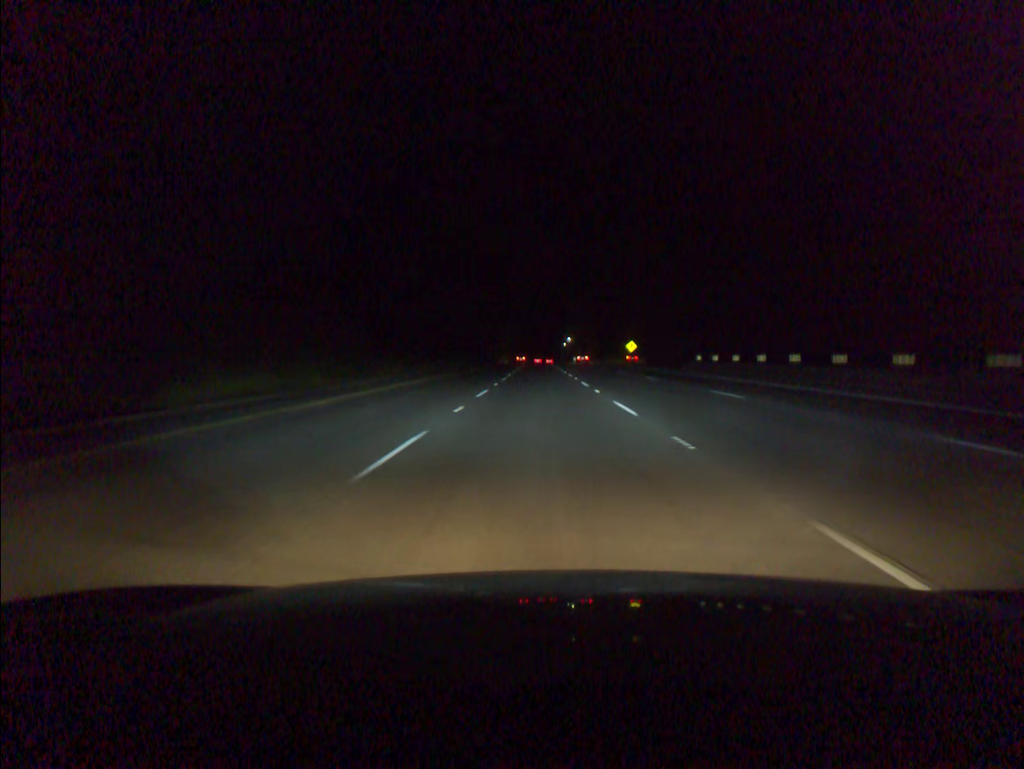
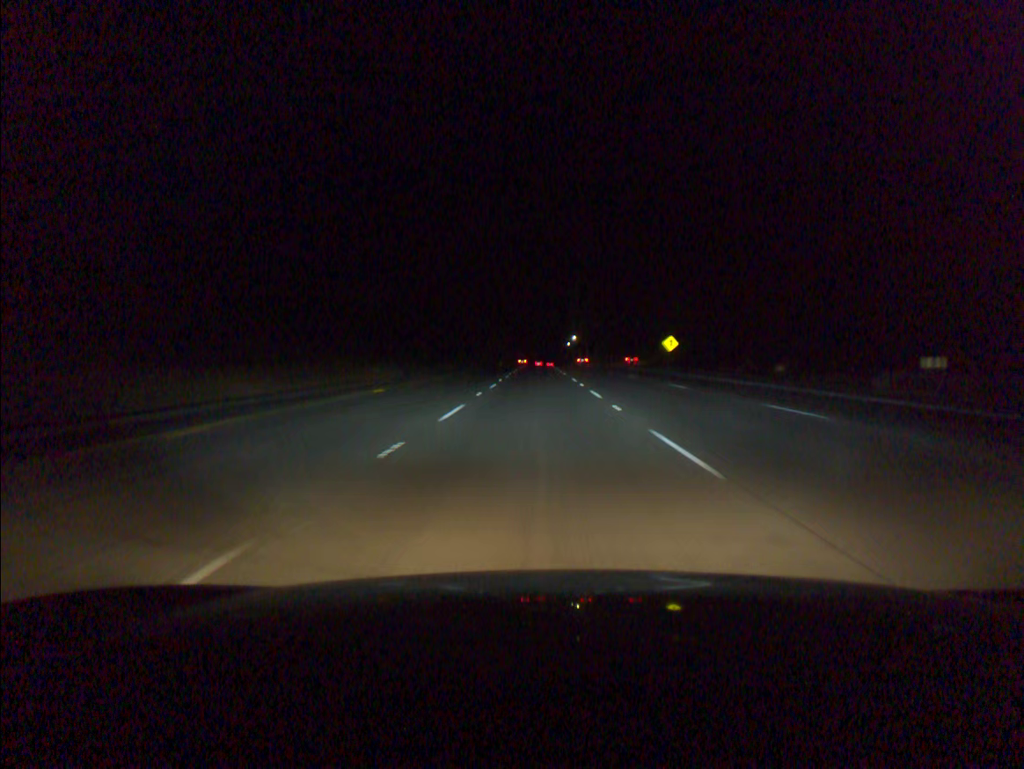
(0.0, +36.6) m; 0°
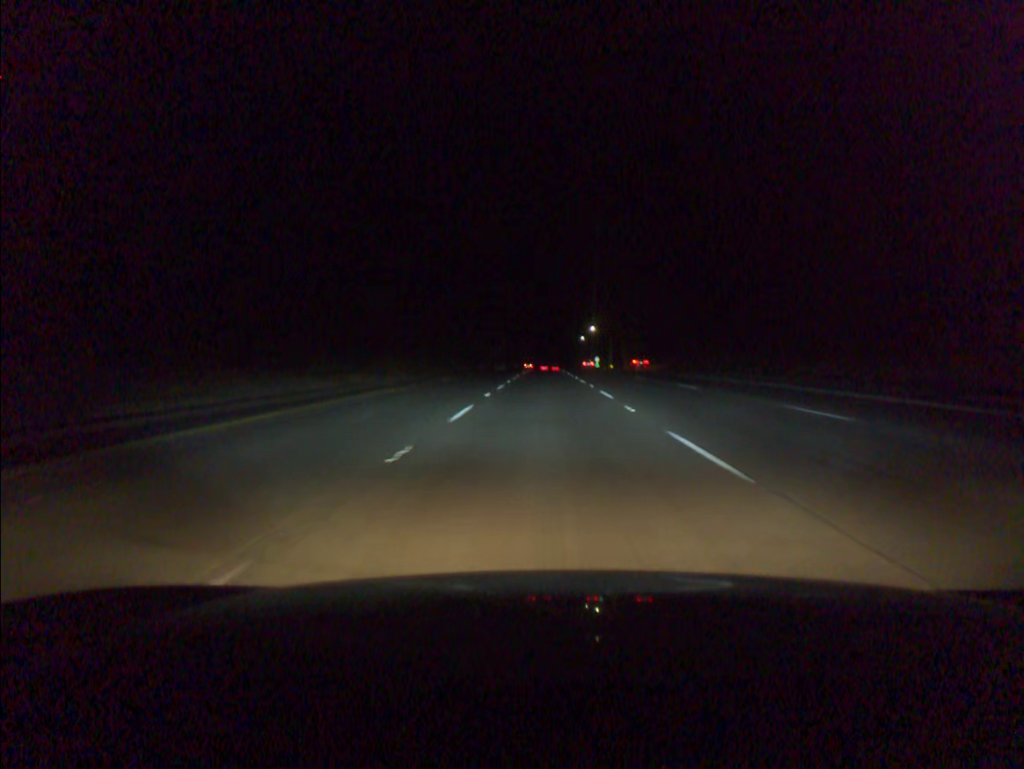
(-0.3, +73.3) m; 0°
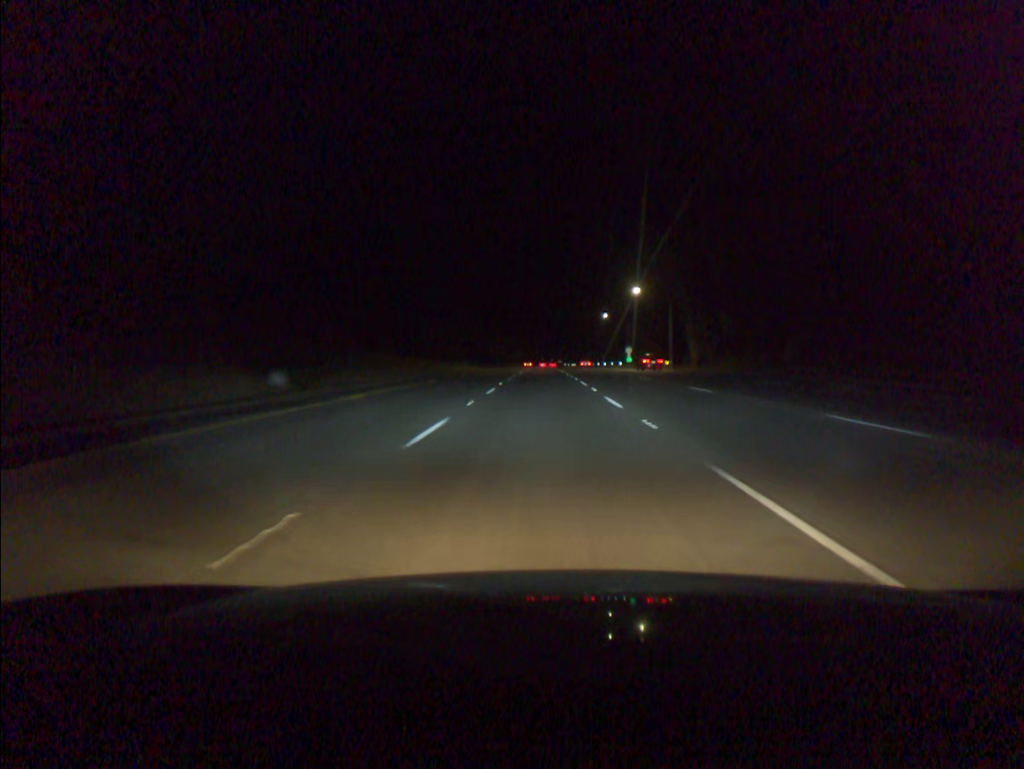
(+0.4, +91.8) m; 0°
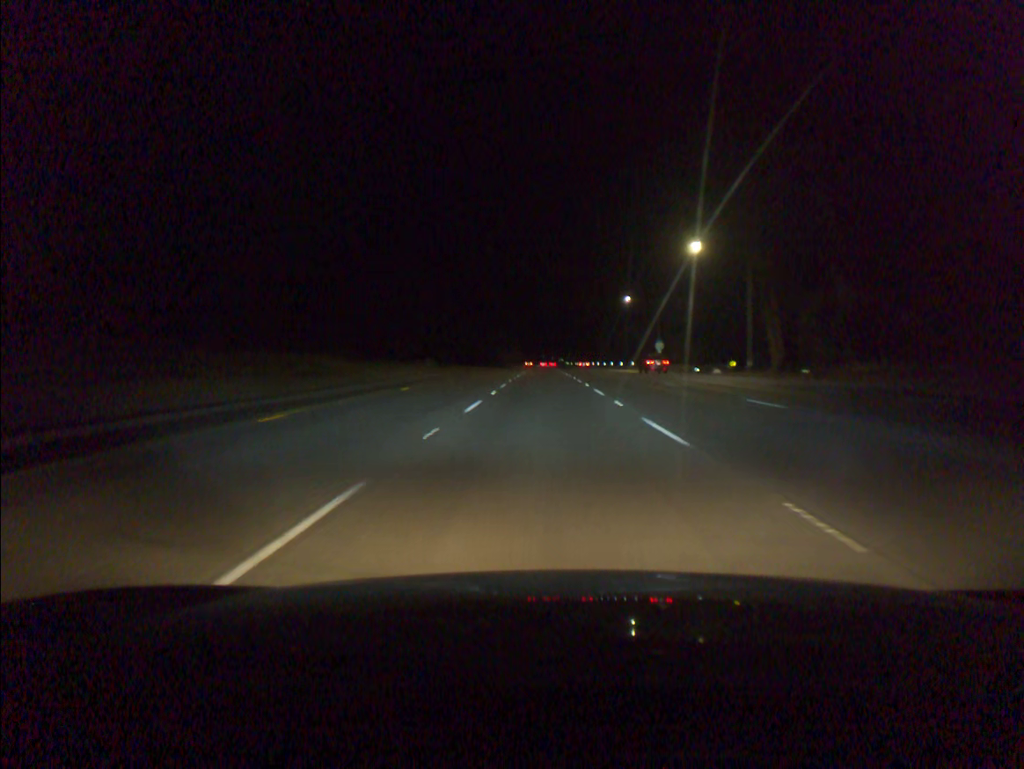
(0.0, +36.8) m; 0°
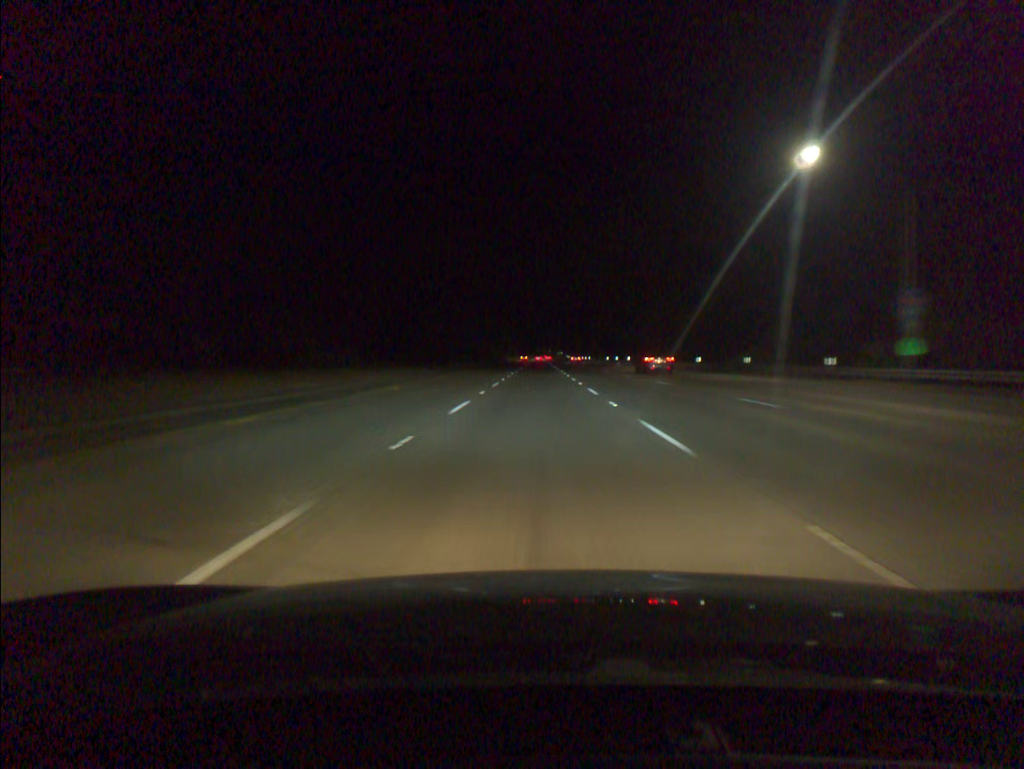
(+0.2, +73.8) m; 0°
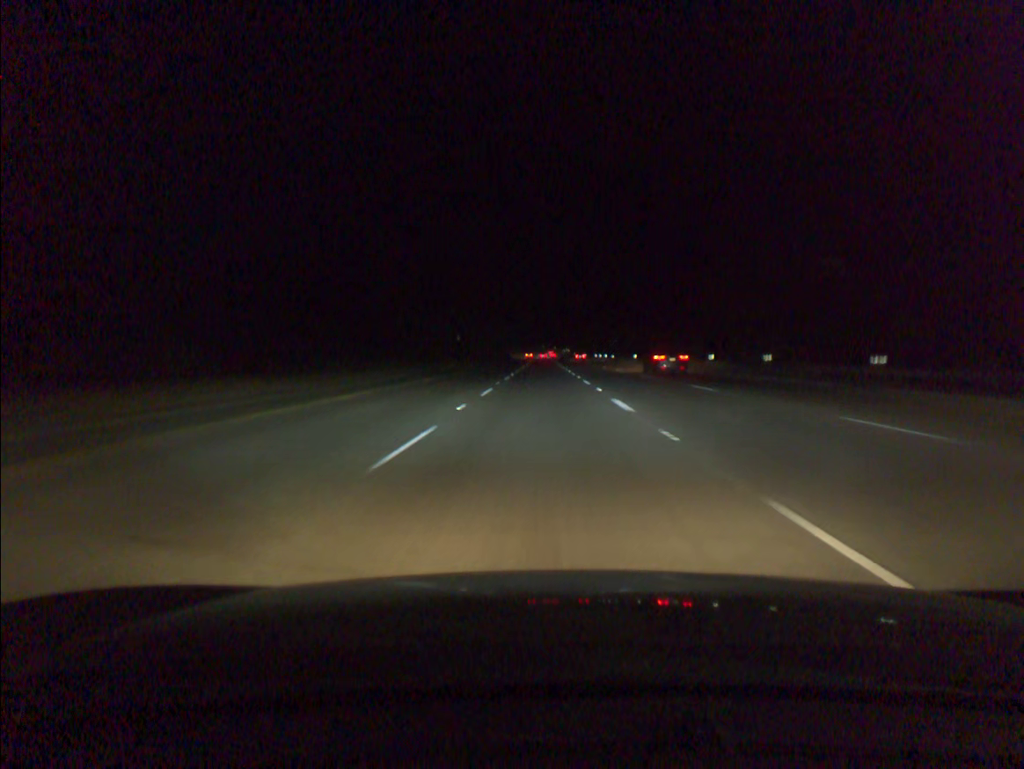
(-0.1, +37.0) m; 0°
